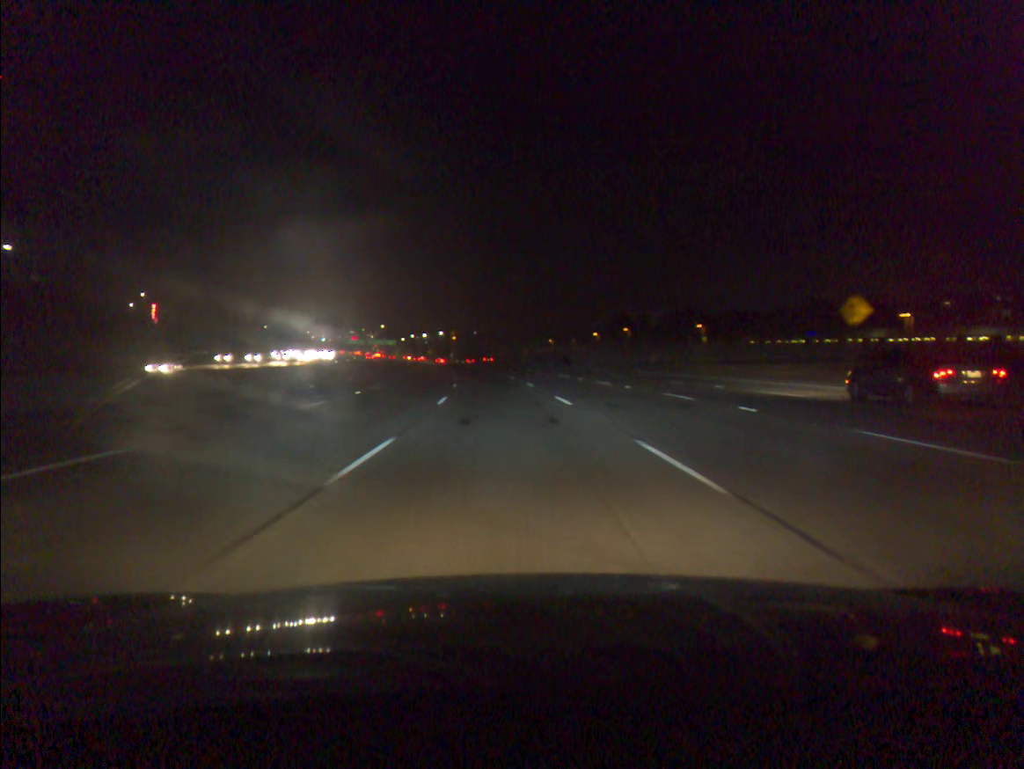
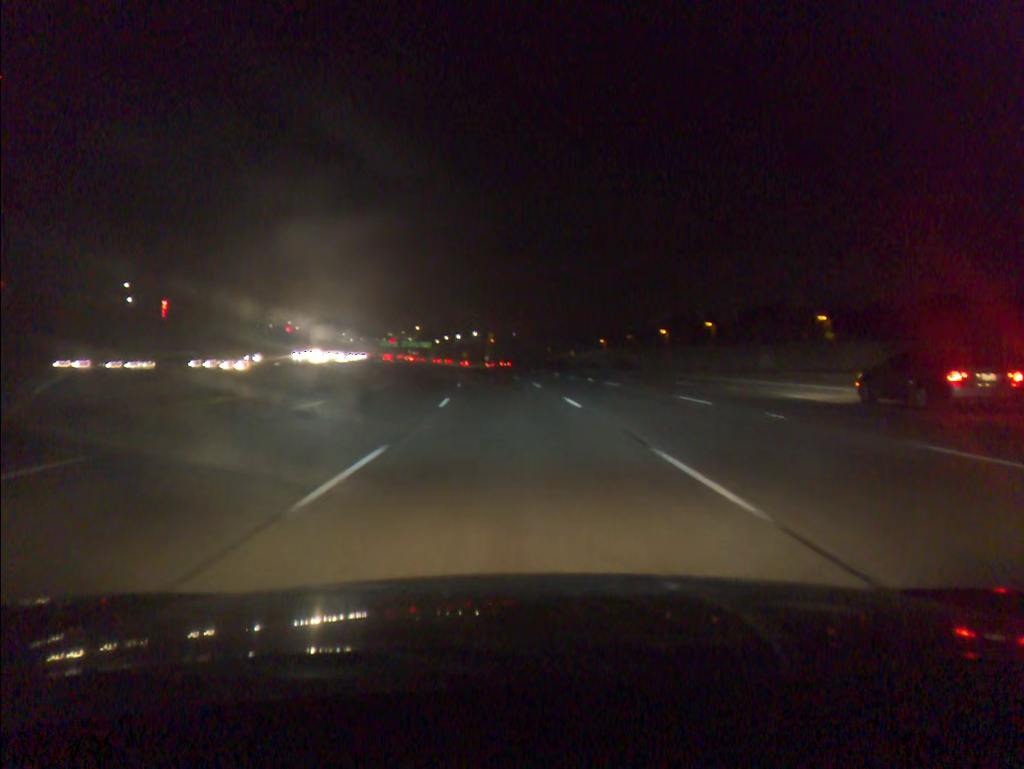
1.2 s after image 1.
(-0.8, +29.8) m; -3°
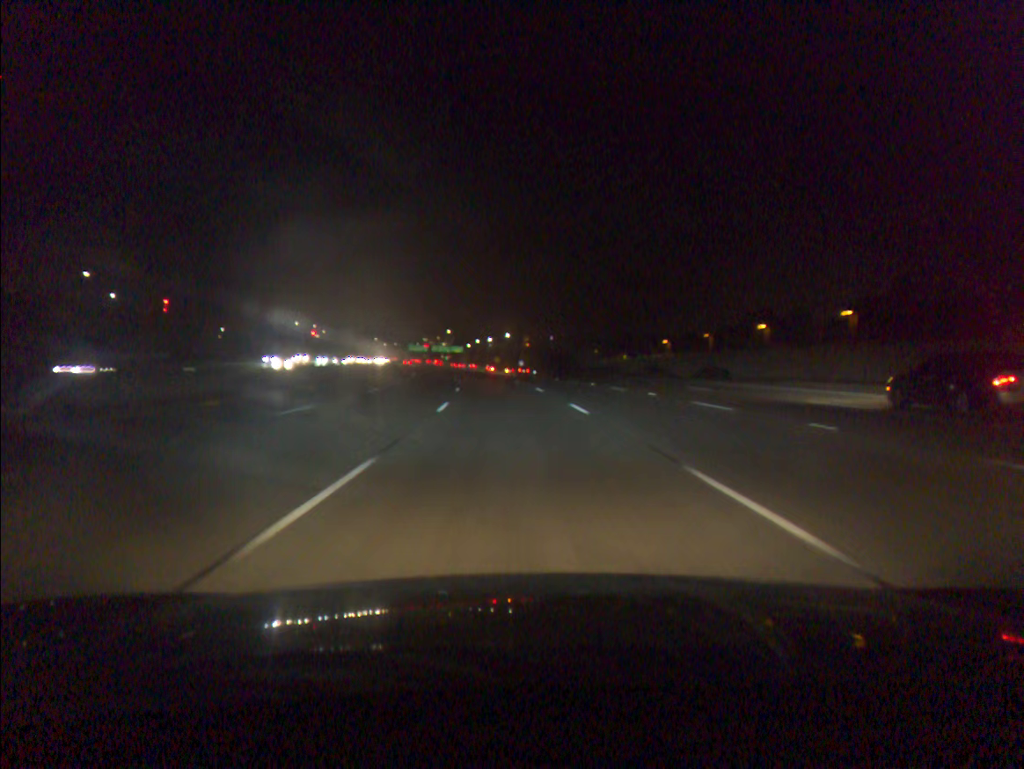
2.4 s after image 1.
(-0.7, +30.0) m; -3°
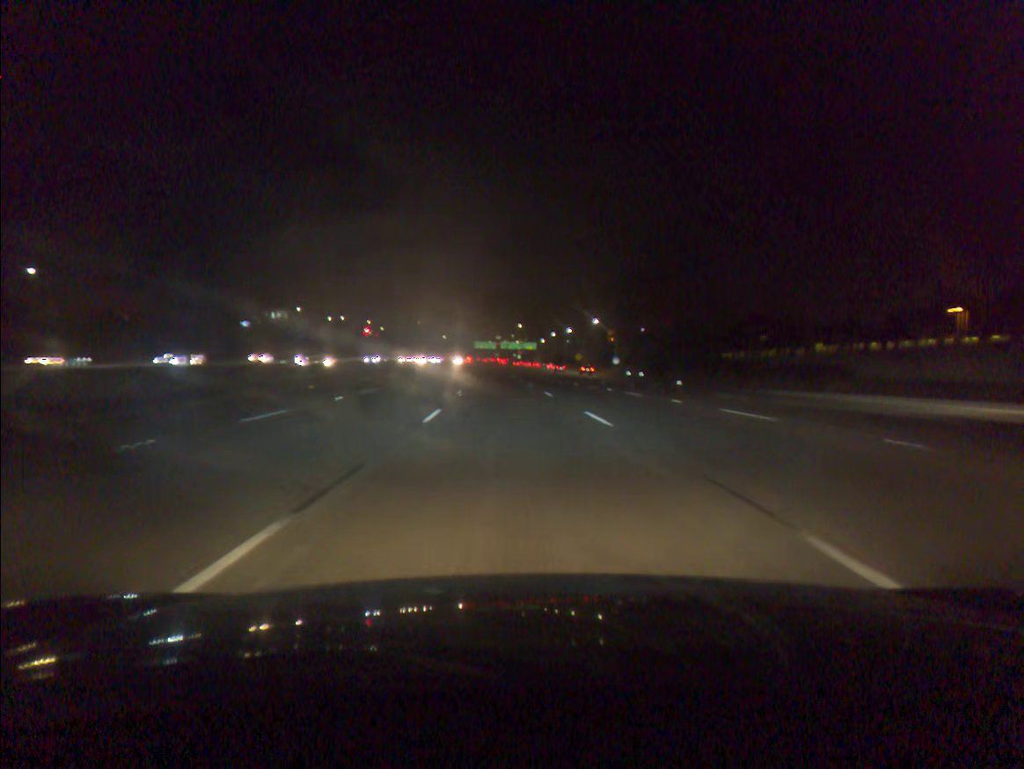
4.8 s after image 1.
(-2.9, +60.4) m; -6°
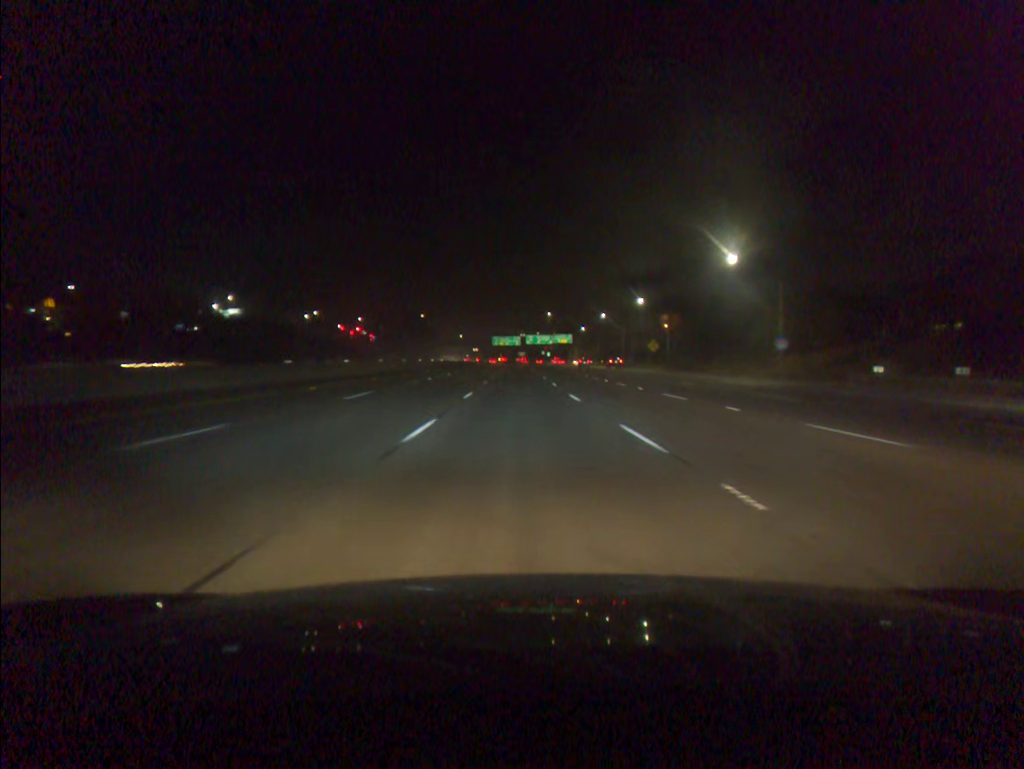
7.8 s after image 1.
(-2.2, +76.1) m; -2°
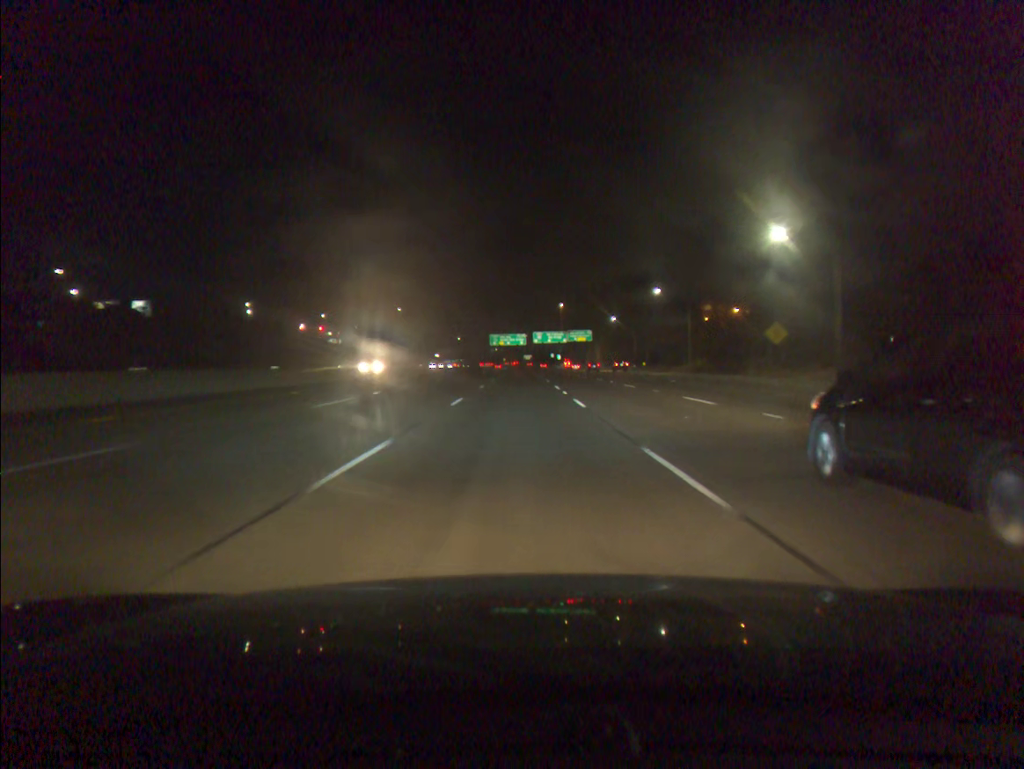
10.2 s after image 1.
(+0.1, +60.8) m; 0°
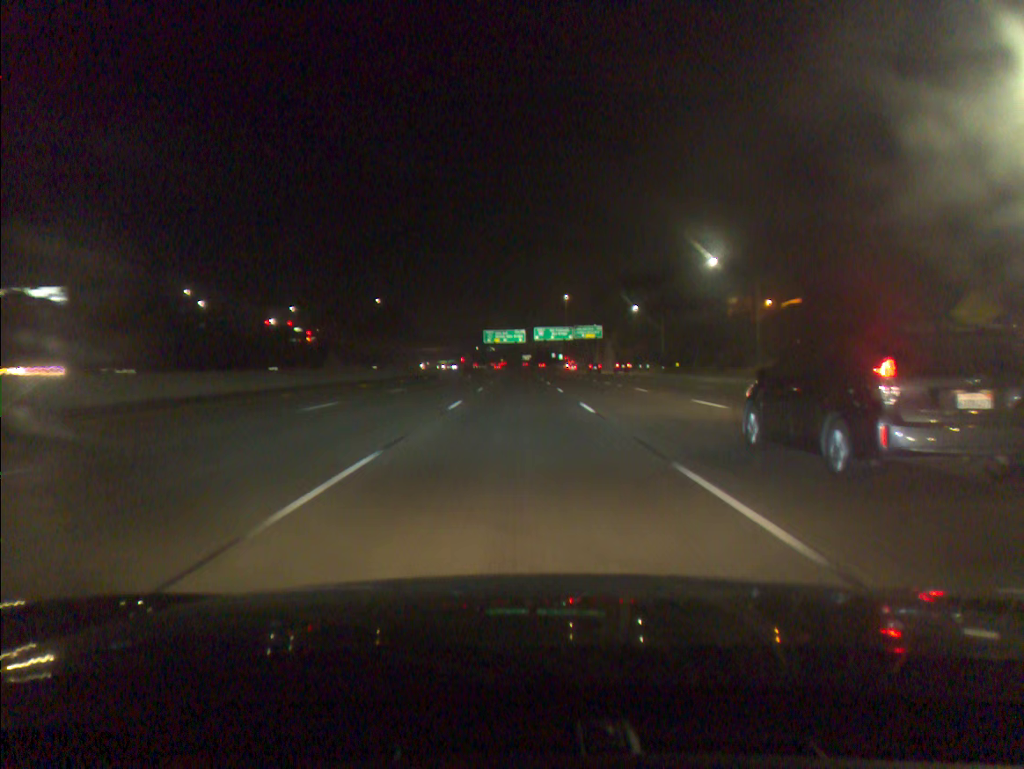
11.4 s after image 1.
(0.0, +30.2) m; 0°
